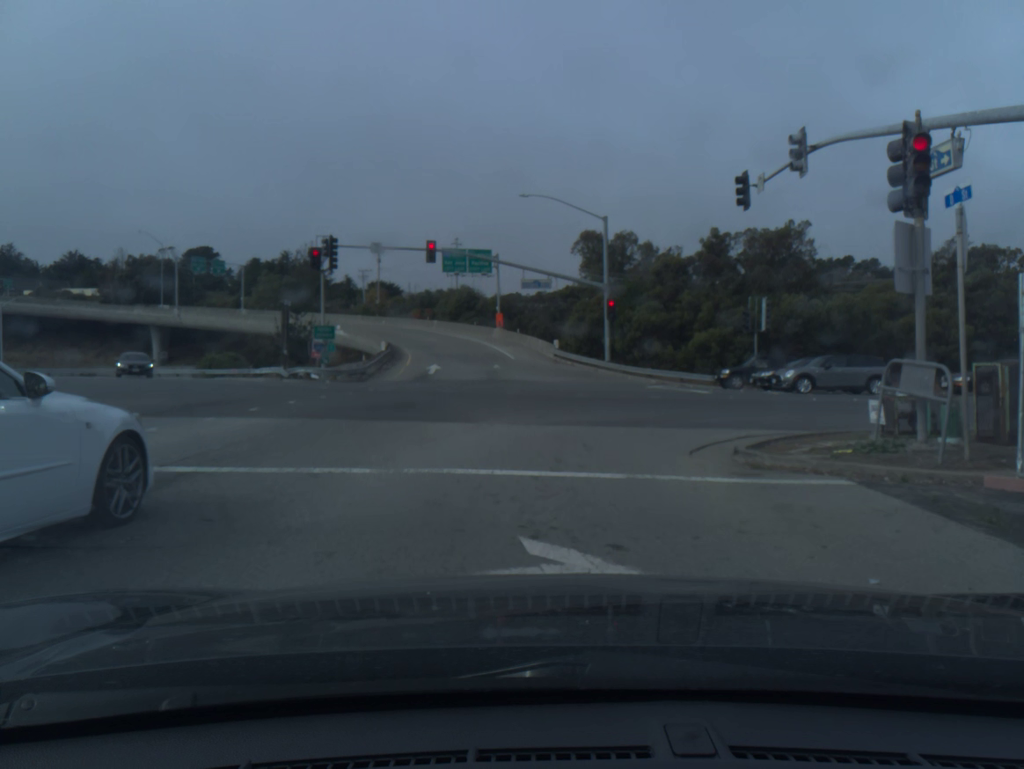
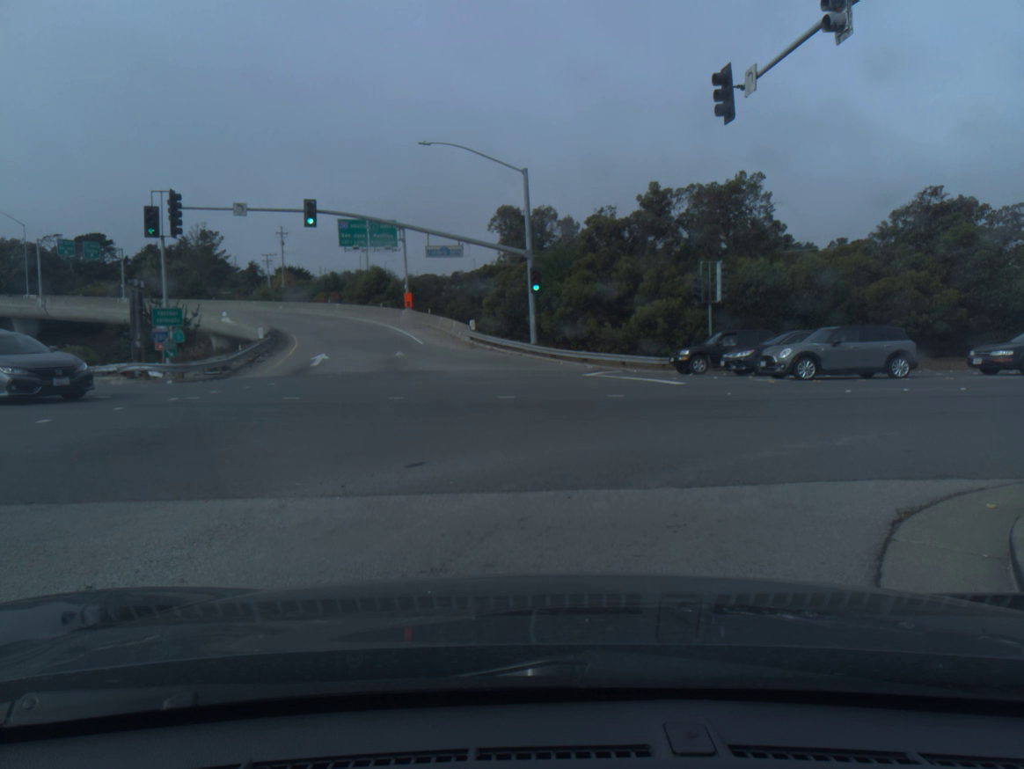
(+0.5, +9.0) m; +5°
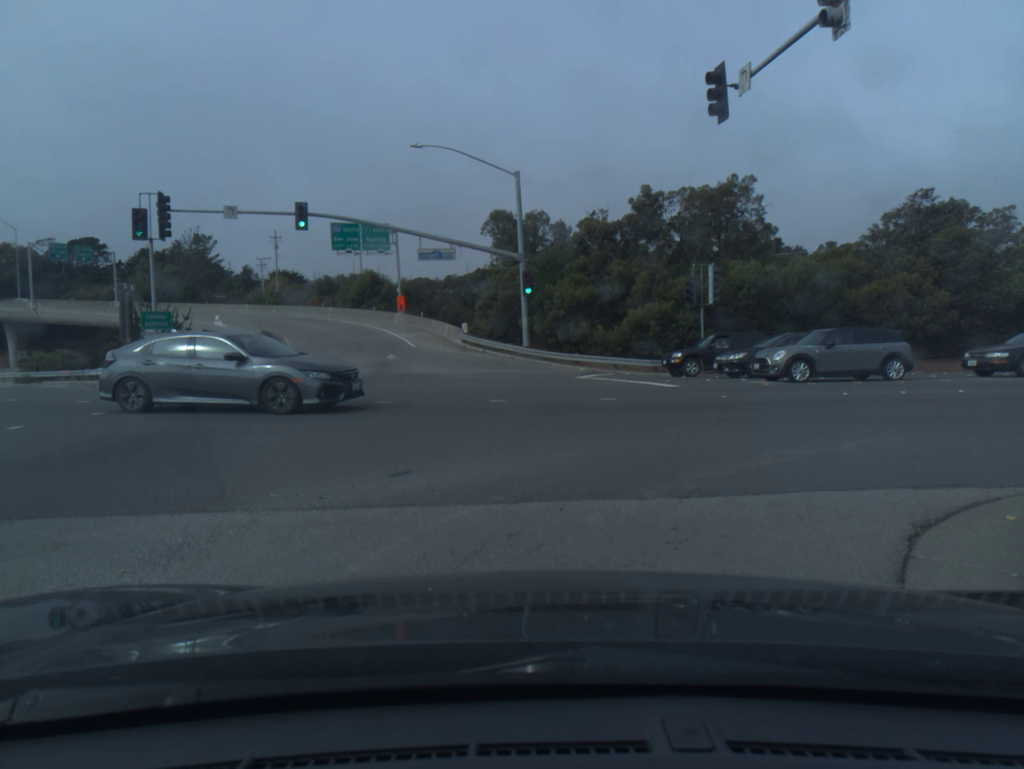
(0.0, +0.4) m; 0°
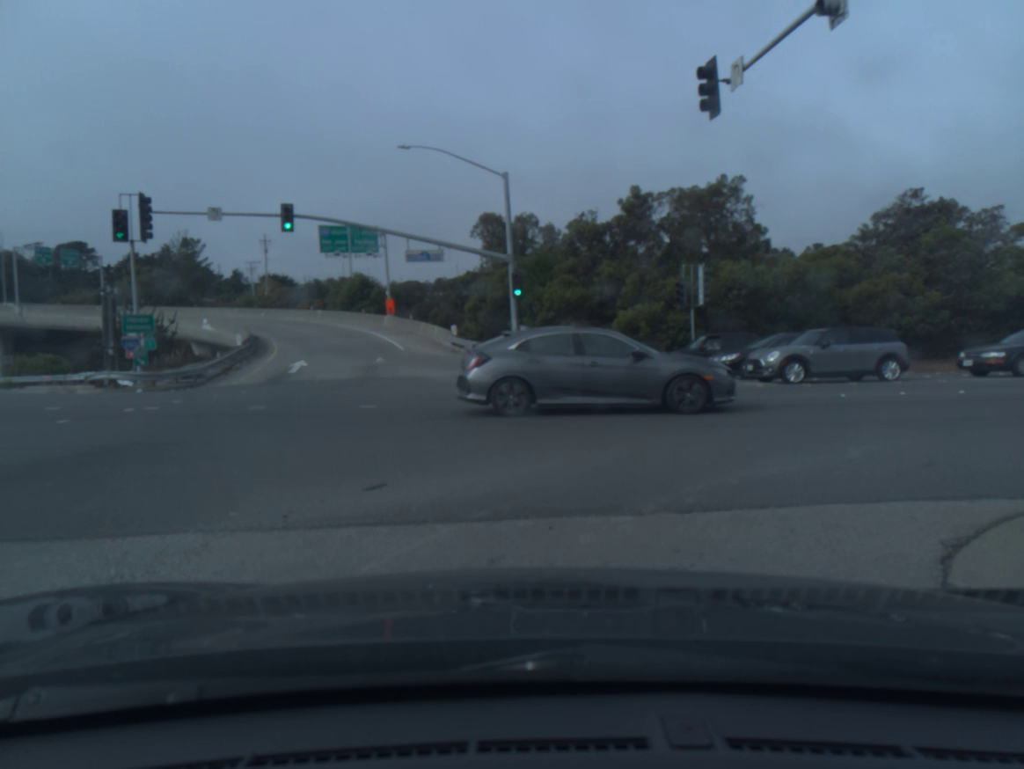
(0.0, +0.6) m; +1°
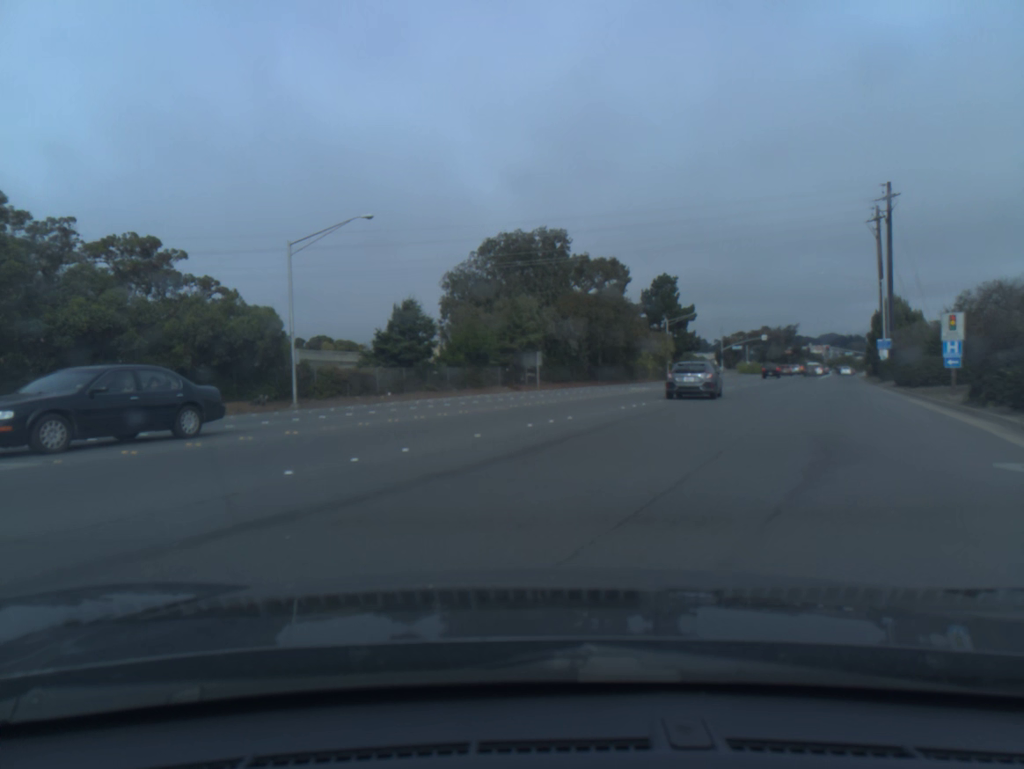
(+6.7, +9.2) m; +58°
